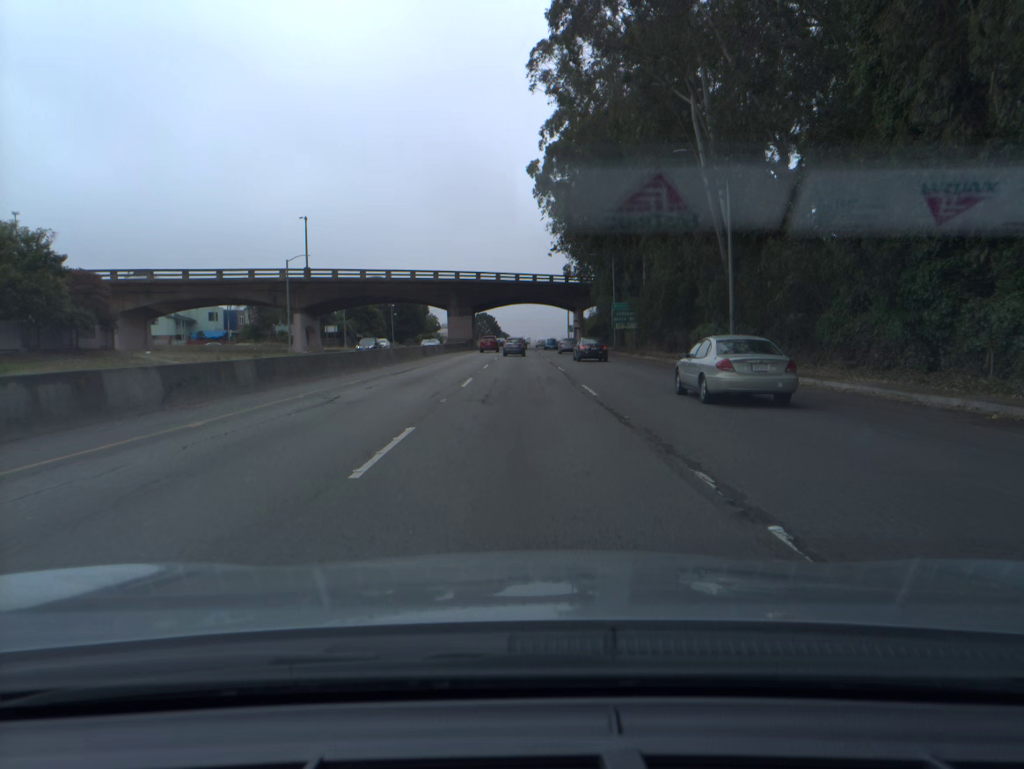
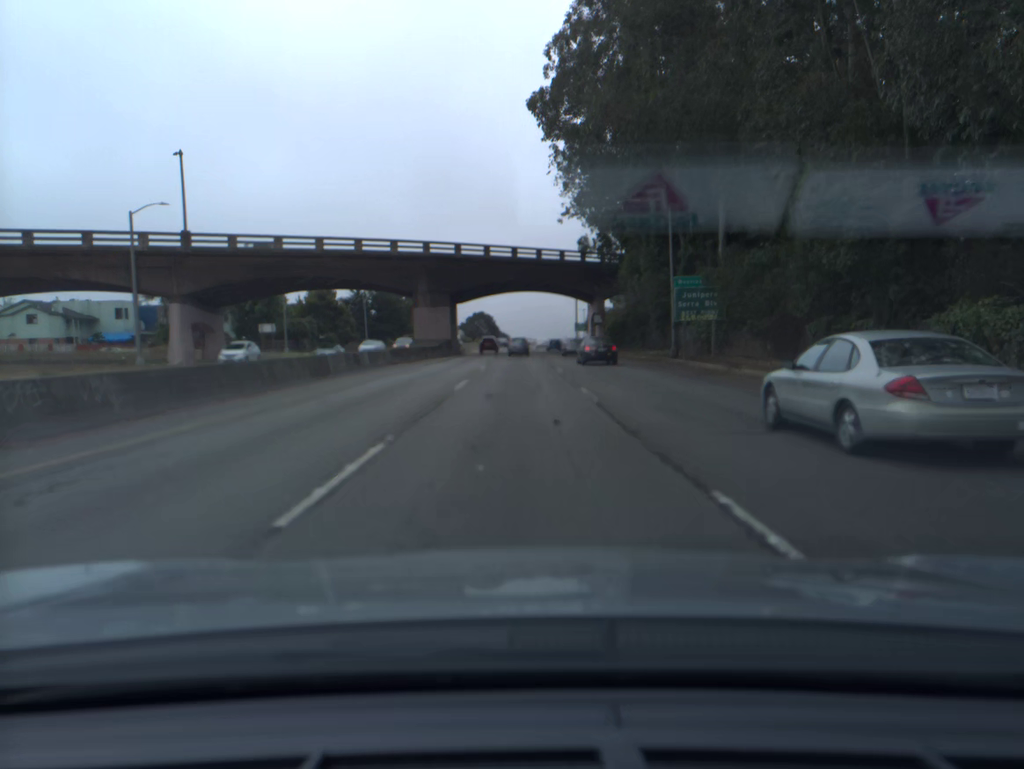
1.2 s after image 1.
(0.0, +30.9) m; 0°
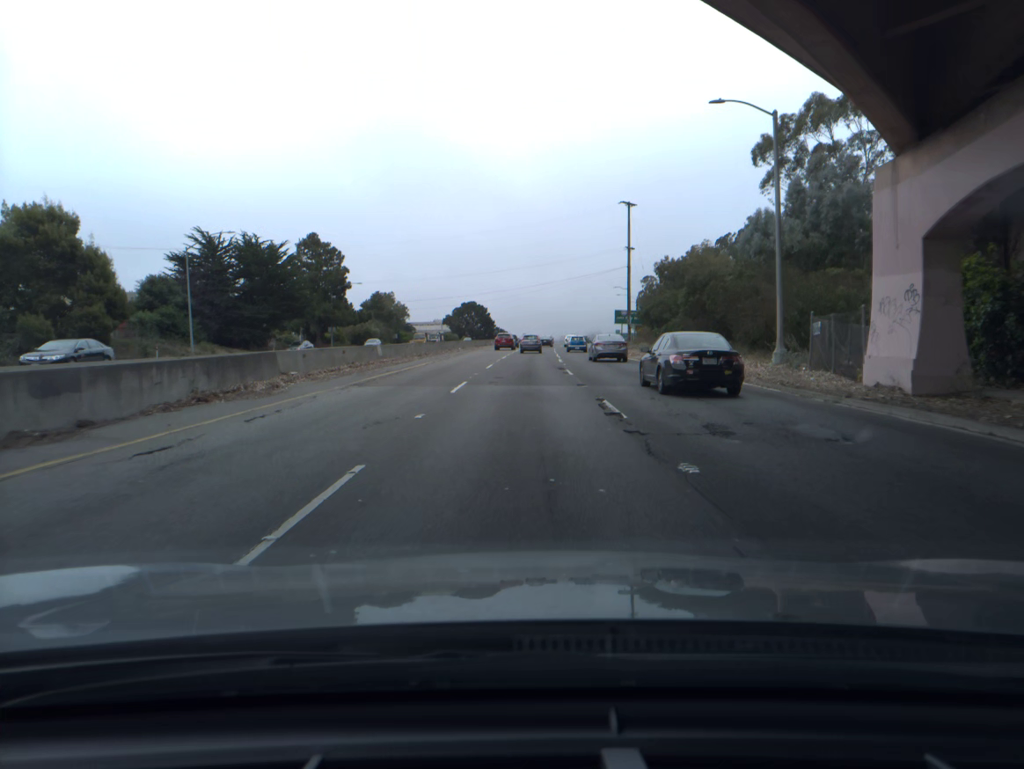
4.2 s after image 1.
(-0.5, +76.2) m; 0°
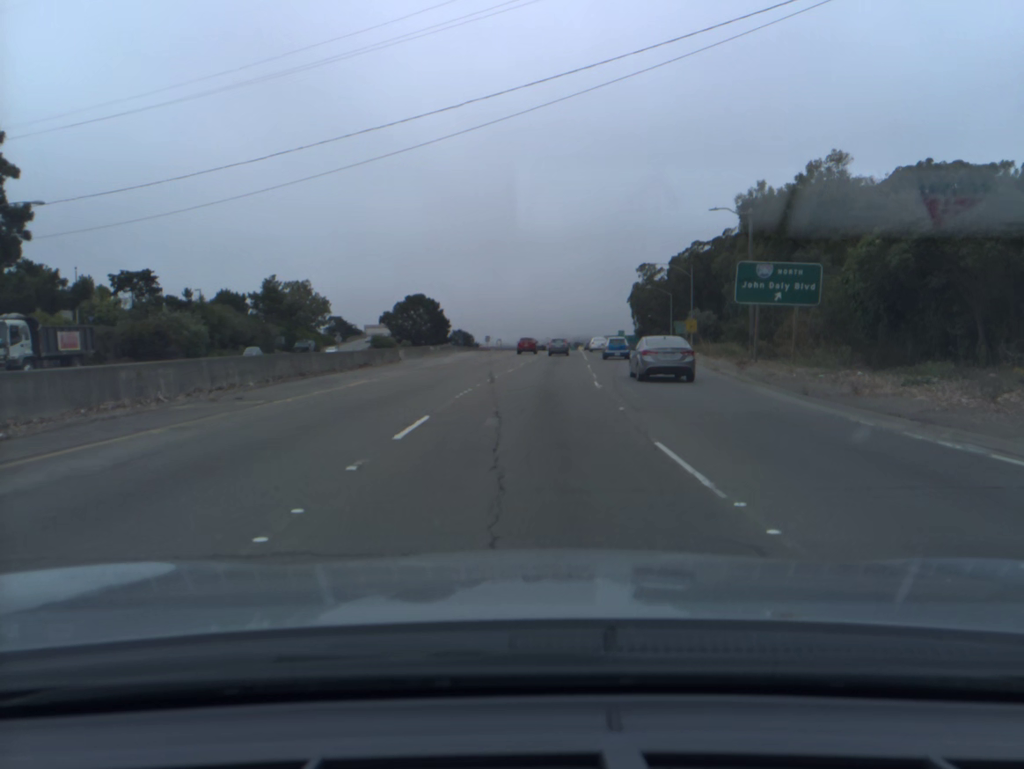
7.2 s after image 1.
(+1.1, +74.5) m; +2°
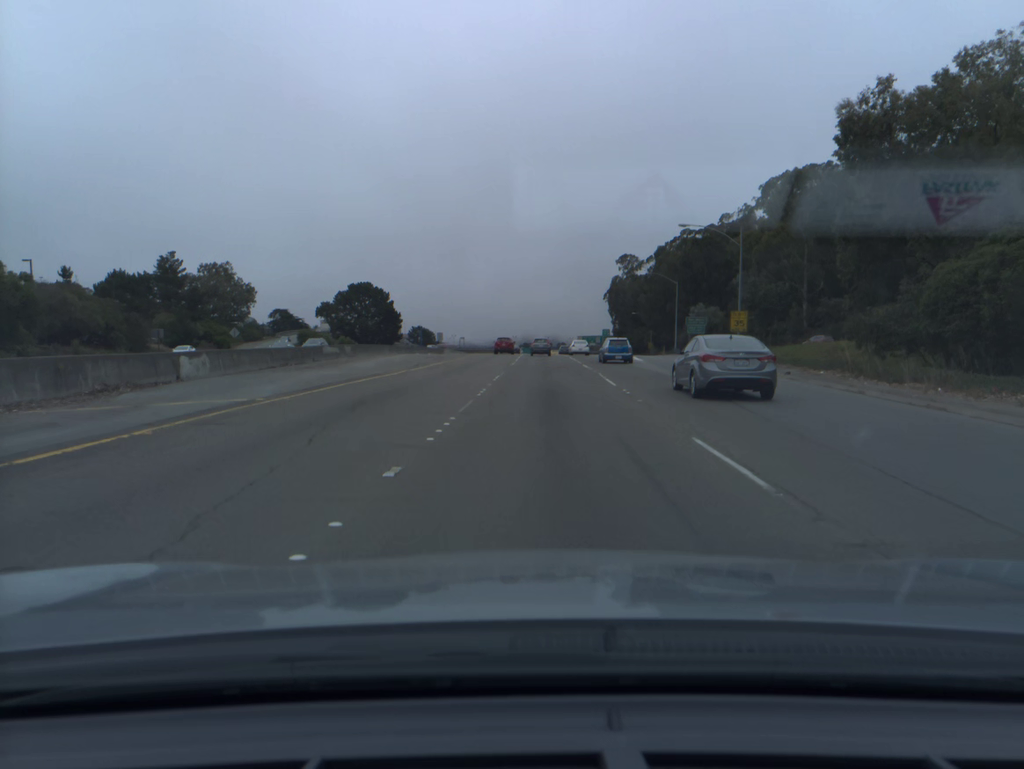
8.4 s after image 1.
(+0.6, +30.7) m; +3°
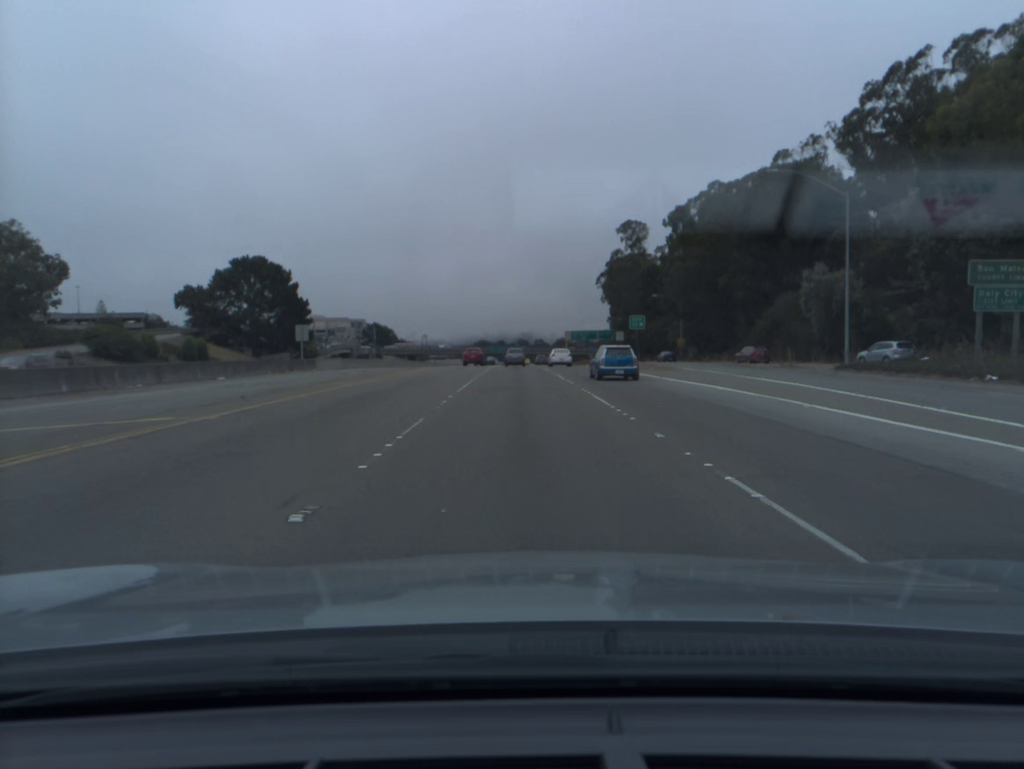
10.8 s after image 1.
(+1.5, +62.7) m; +2°
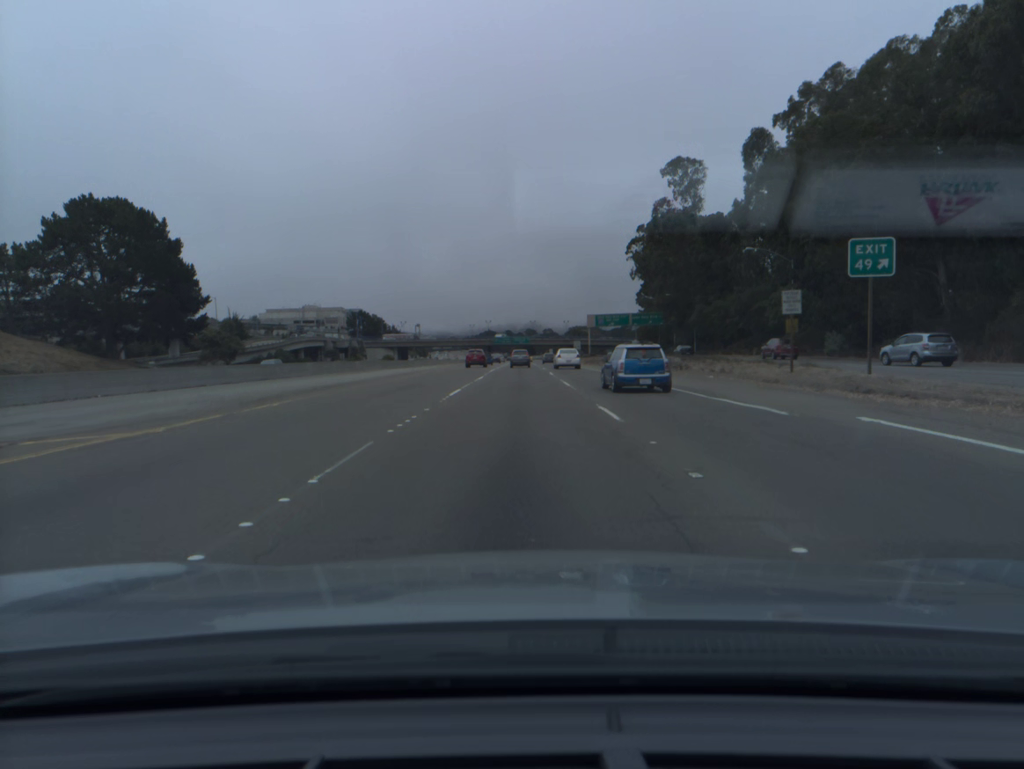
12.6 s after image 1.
(-0.3, +47.9) m; -1°
